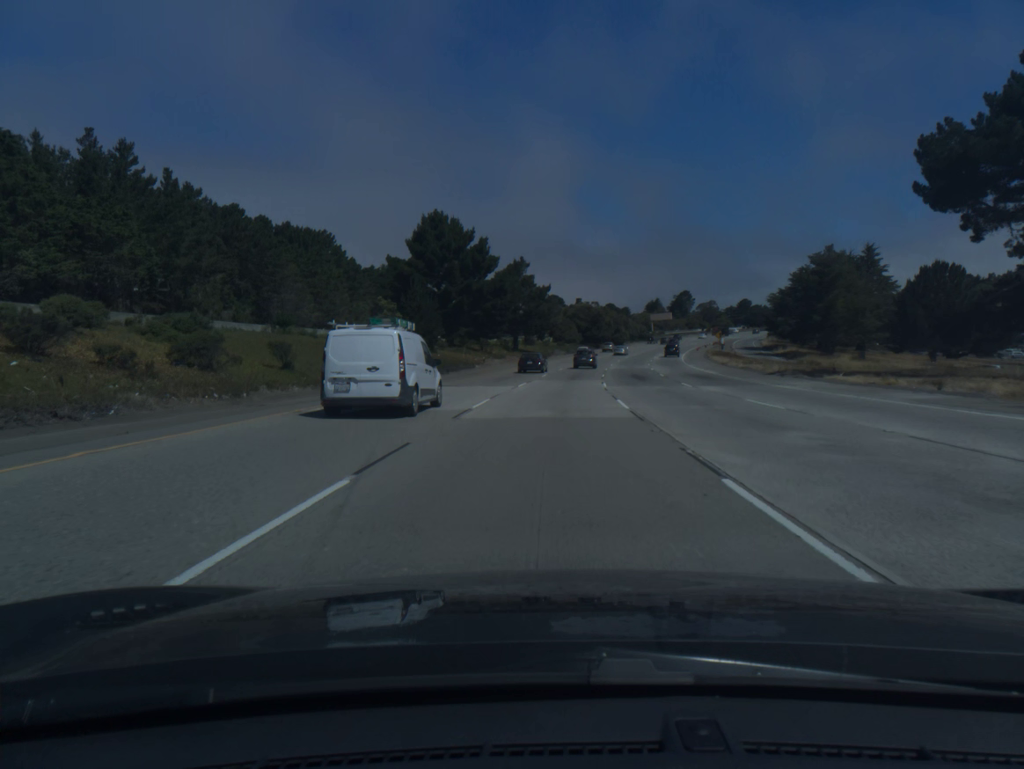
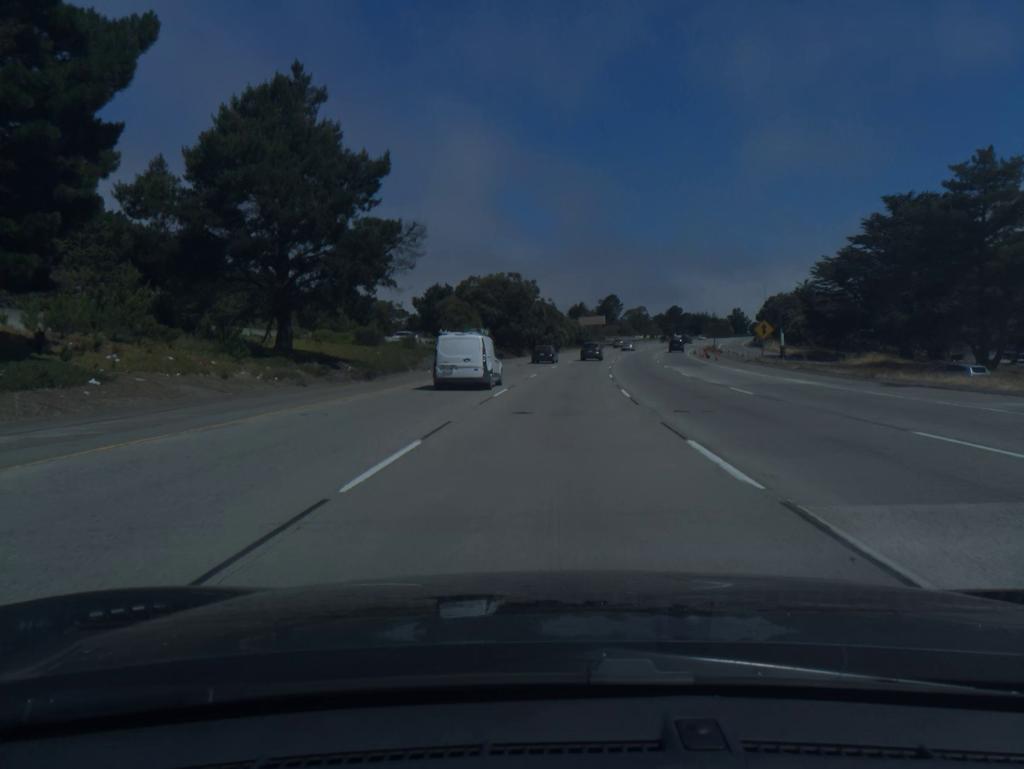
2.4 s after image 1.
(+3.6, +69.6) m; +6°
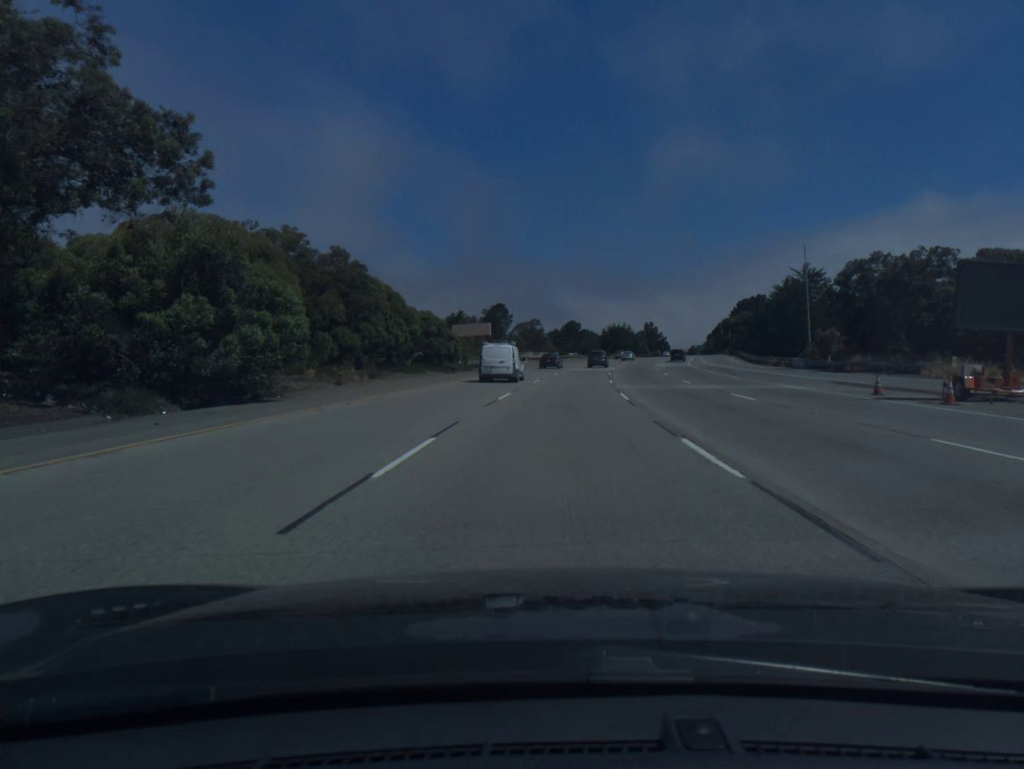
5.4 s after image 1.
(+6.3, +86.5) m; +8°
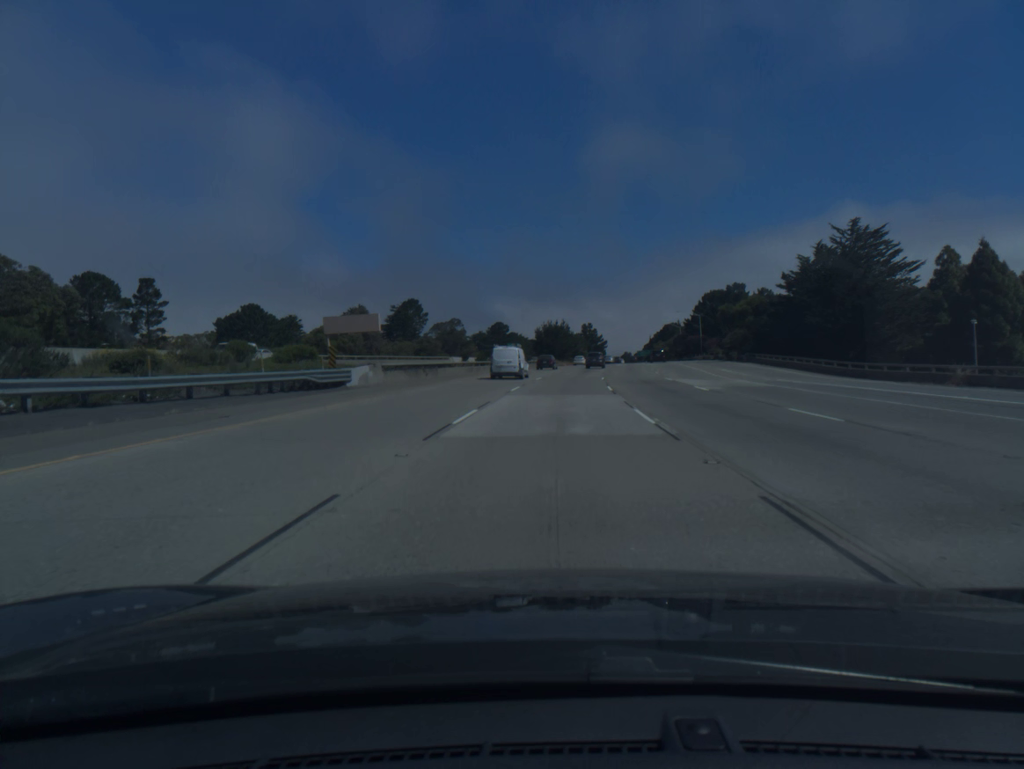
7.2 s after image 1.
(+2.3, +51.7) m; +5°
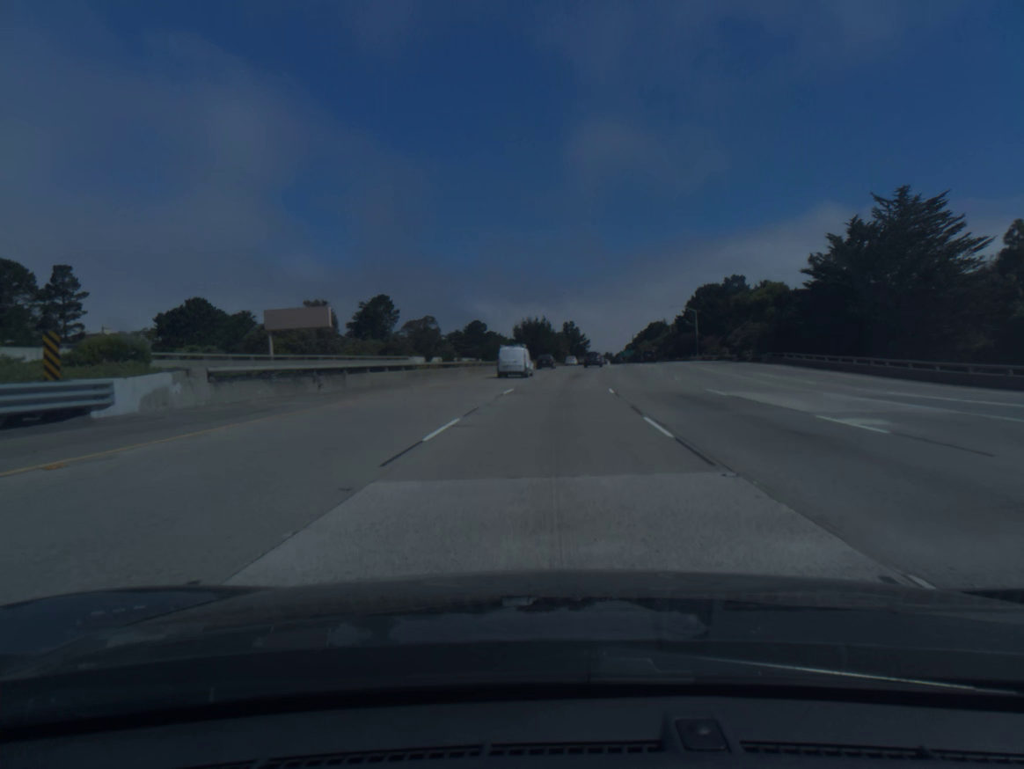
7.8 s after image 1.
(+0.2, +17.2) m; +2°
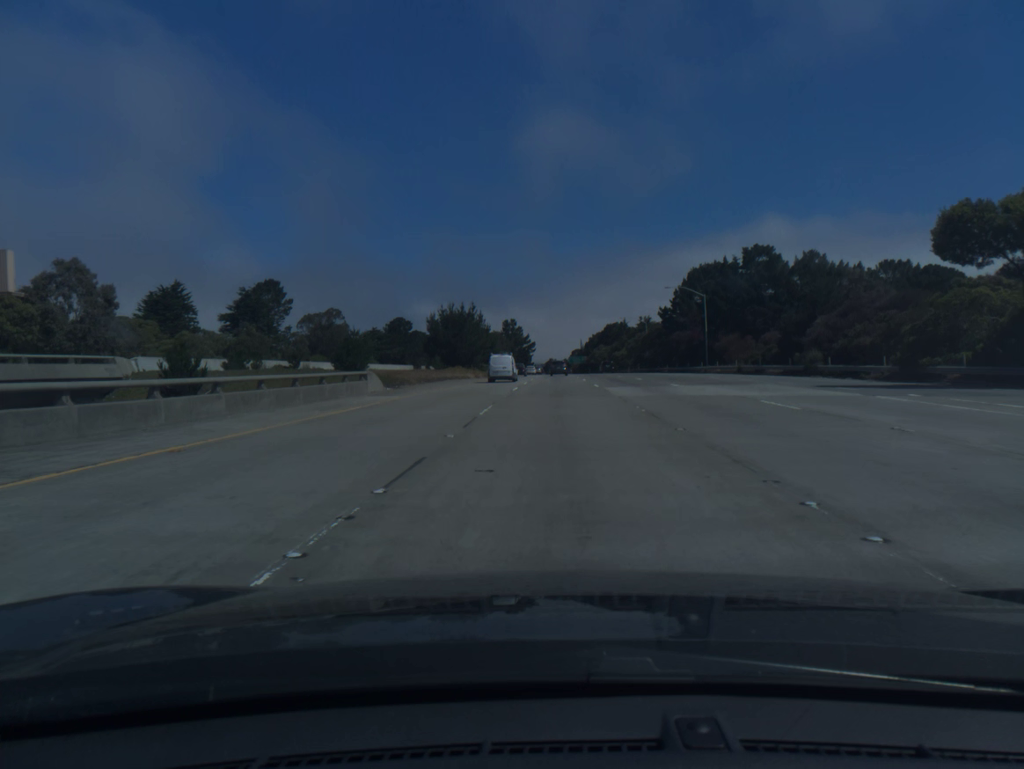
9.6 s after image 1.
(+1.9, +51.6) m; +4°
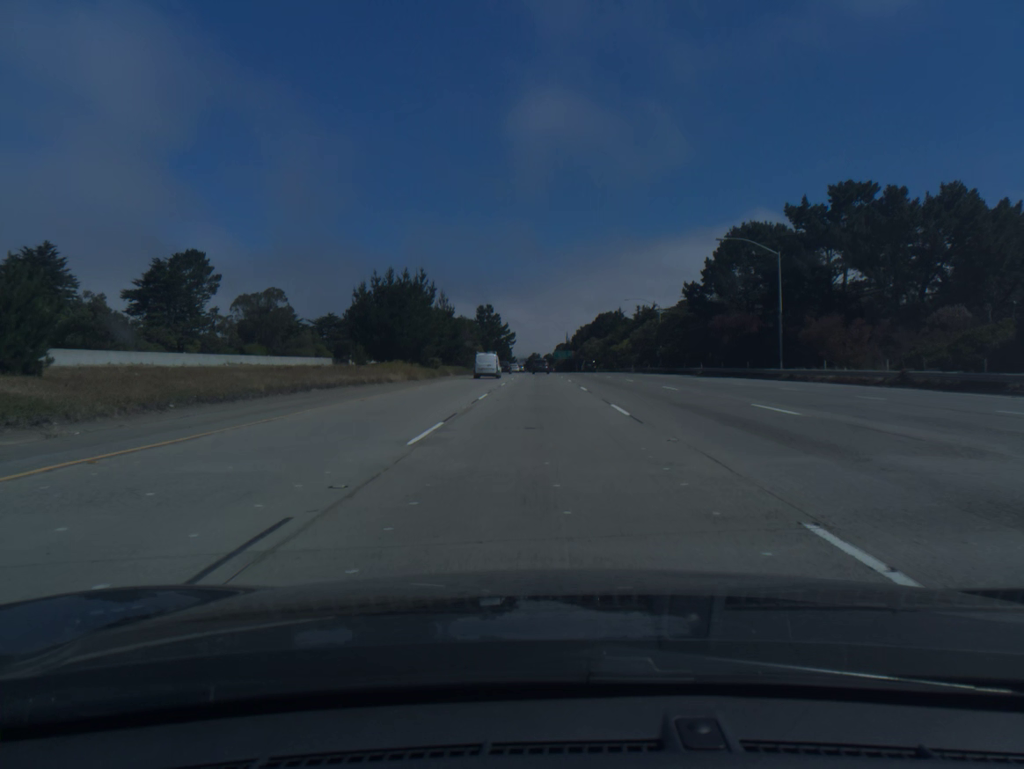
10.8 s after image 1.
(+0.5, +34.6) m; +1°
